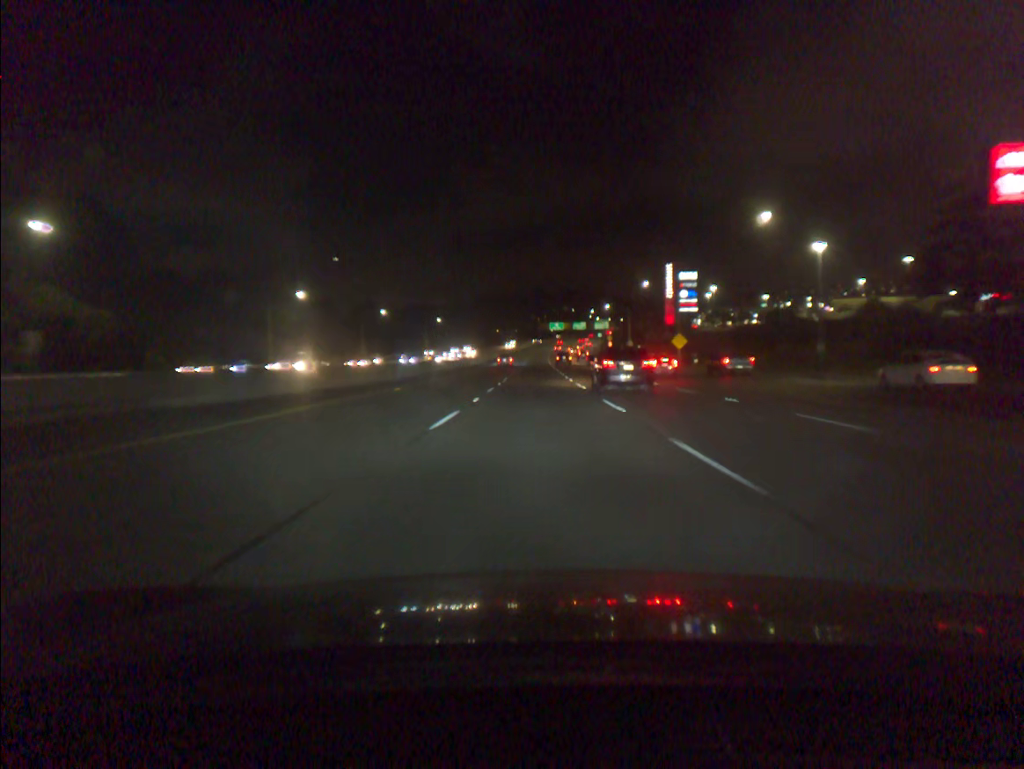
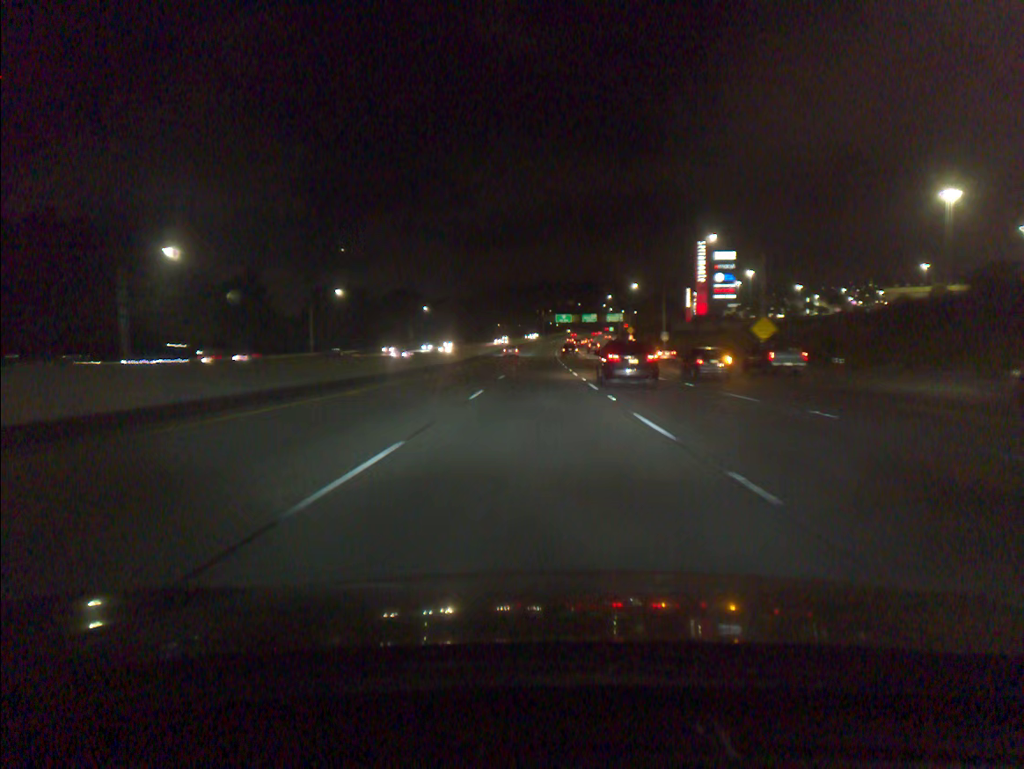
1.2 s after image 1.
(-0.1, +36.8) m; 0°
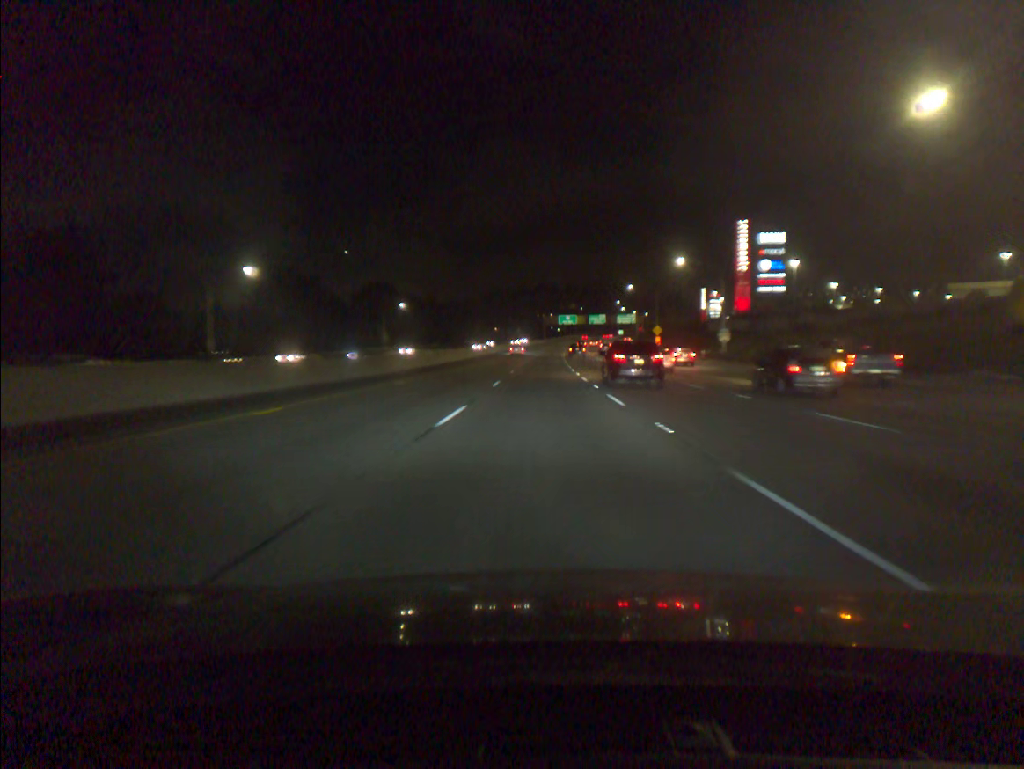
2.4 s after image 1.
(0.0, +36.8) m; 0°
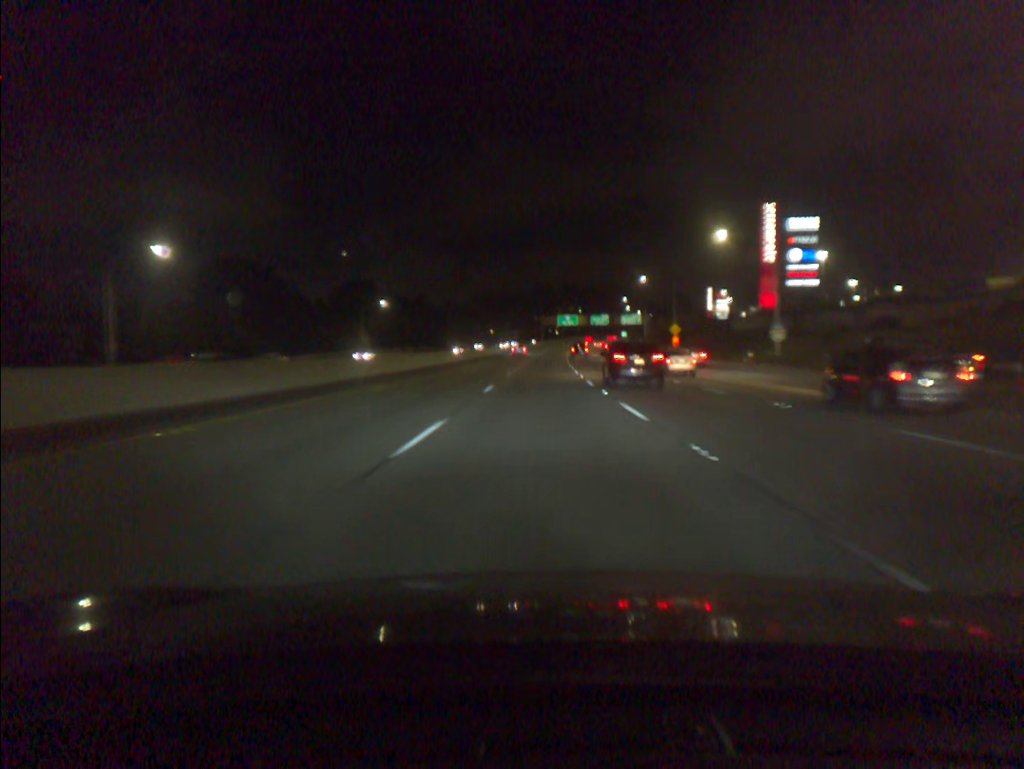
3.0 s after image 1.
(0.0, +18.4) m; 0°
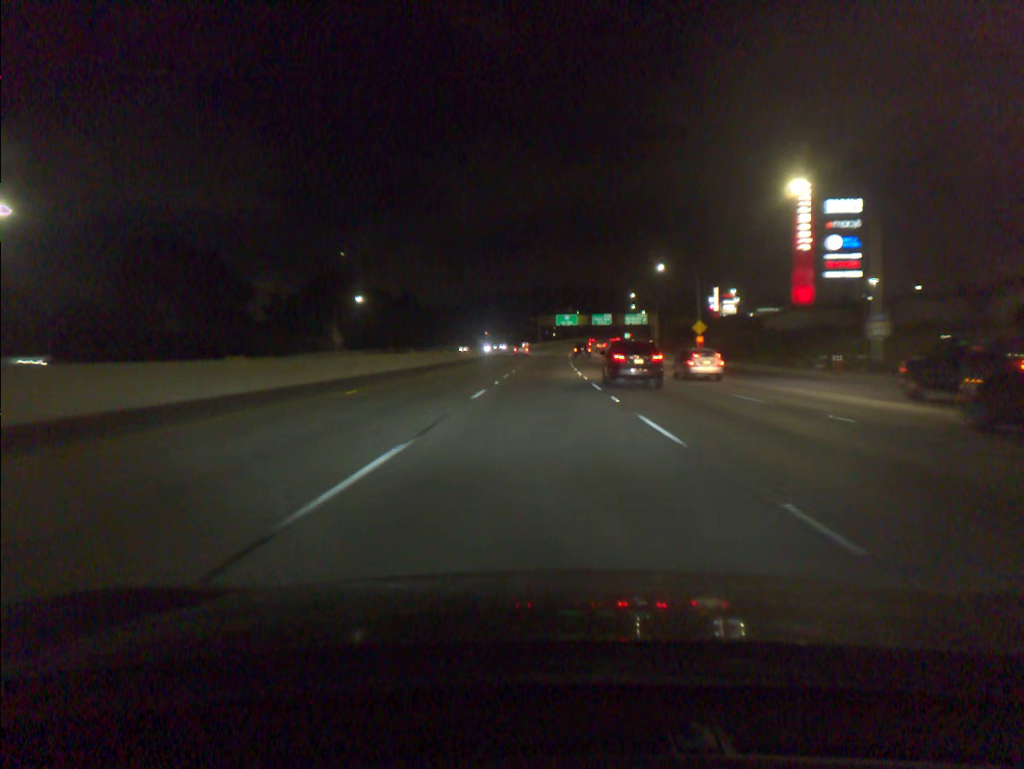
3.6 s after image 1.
(0.0, +18.4) m; 0°
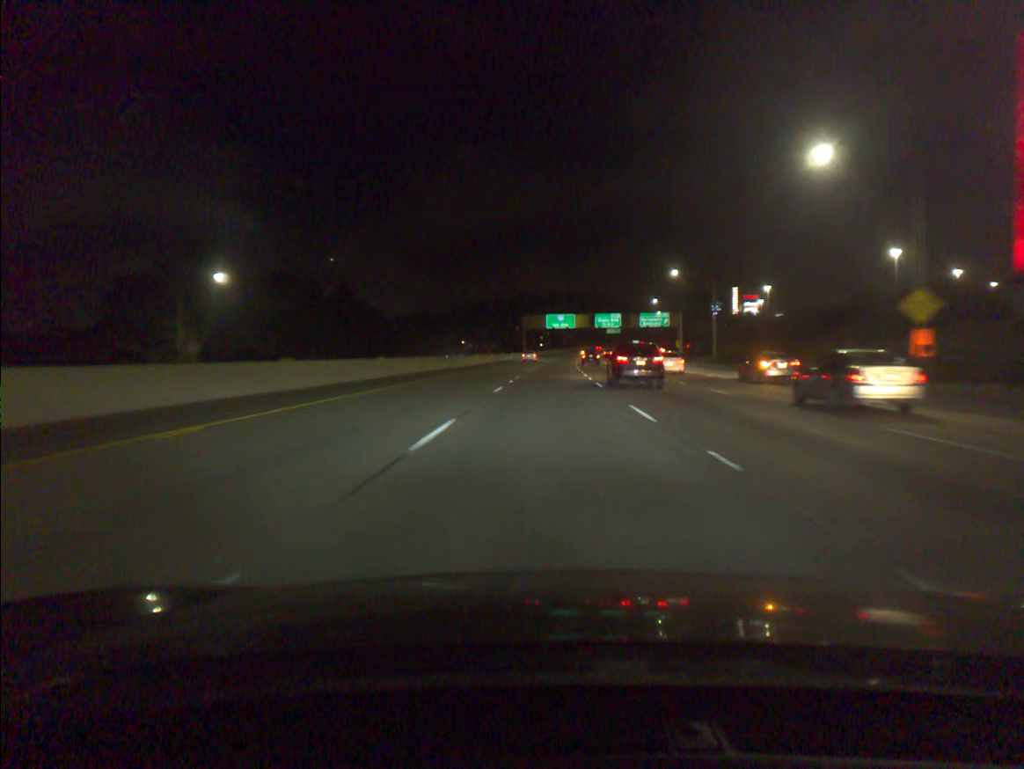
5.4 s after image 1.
(+0.4, +54.8) m; +1°
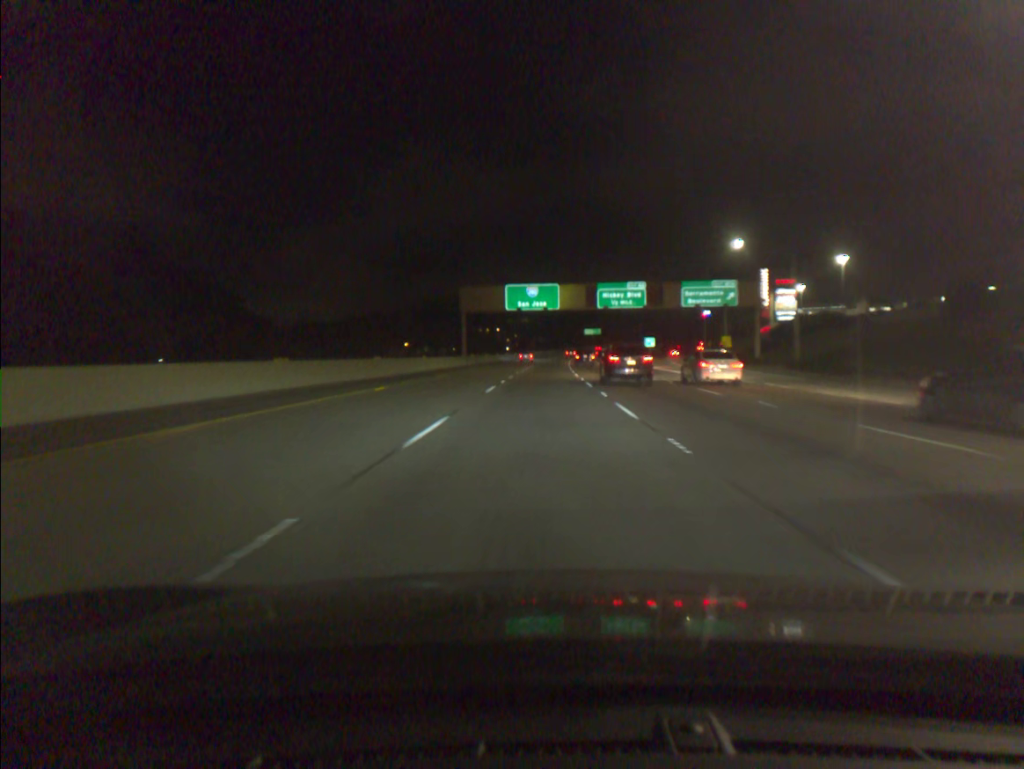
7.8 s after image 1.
(+1.6, +72.6) m; +2°
